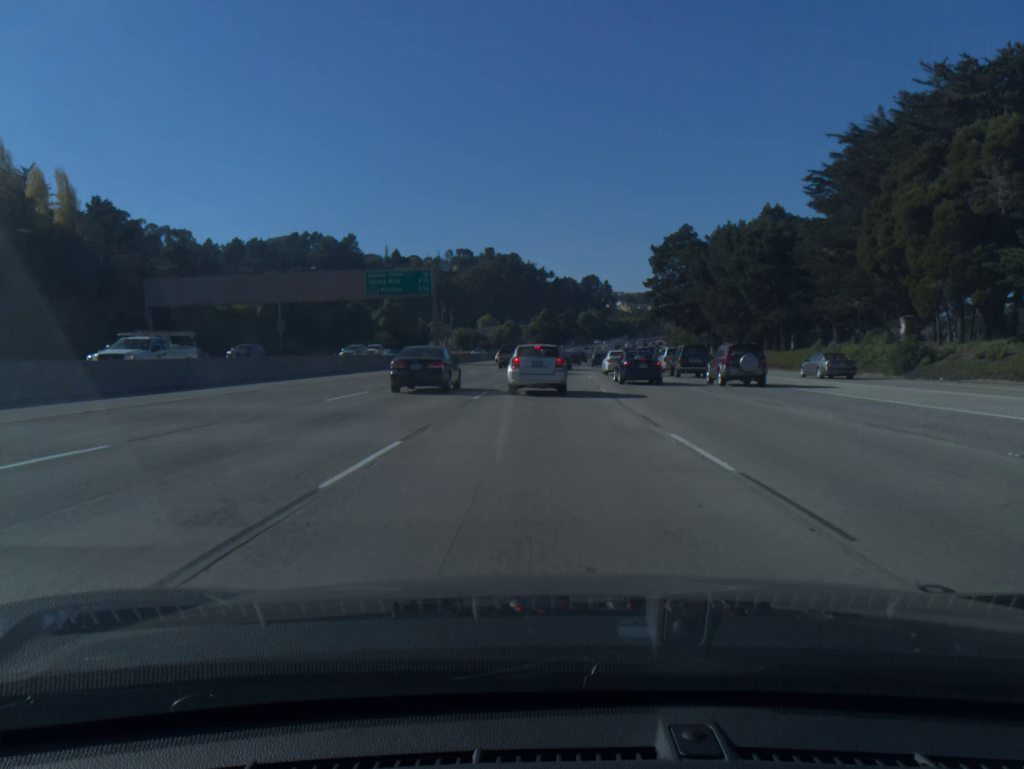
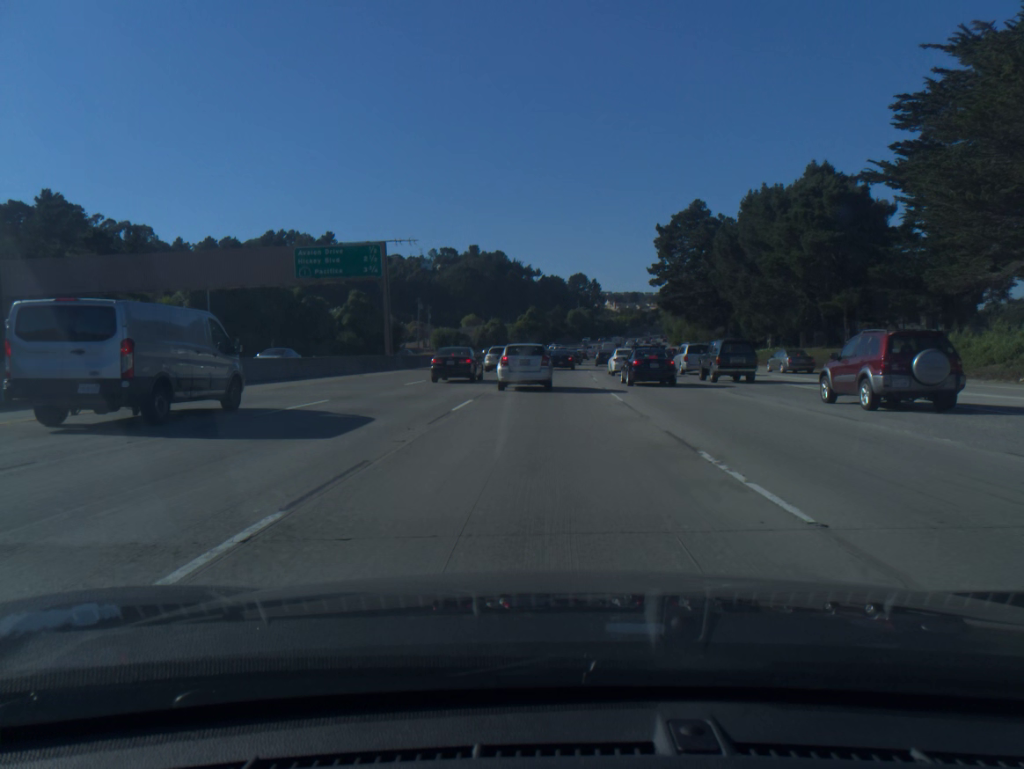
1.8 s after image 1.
(+0.1, +19.6) m; +1°
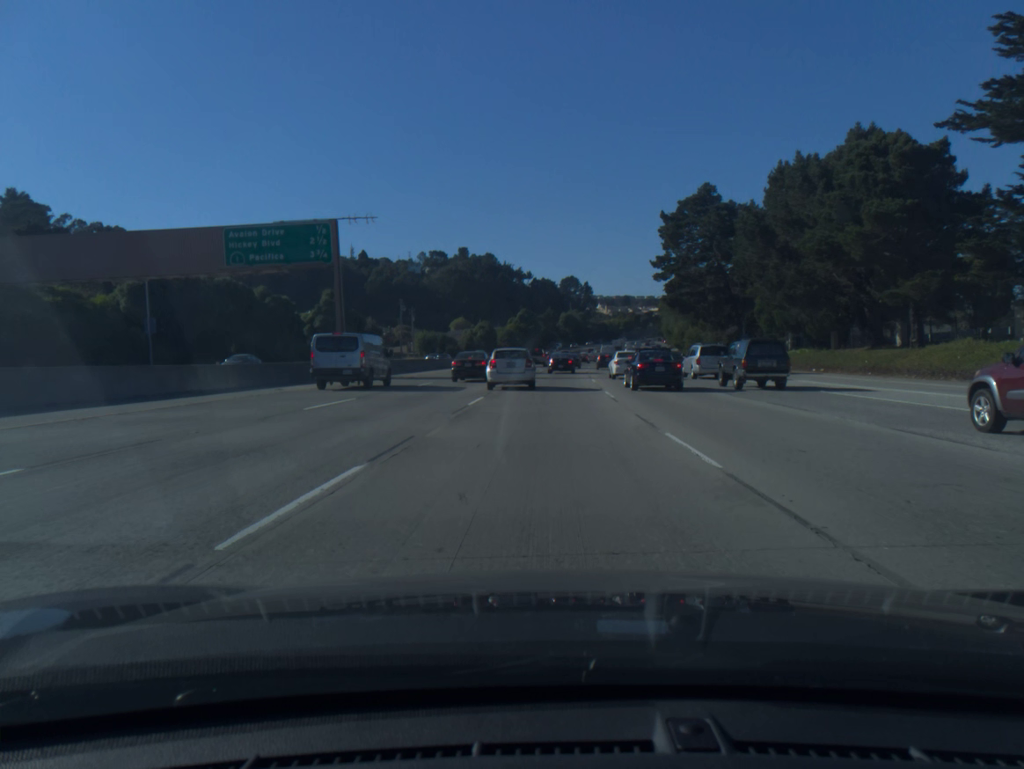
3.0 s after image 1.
(+0.1, +11.8) m; +1°
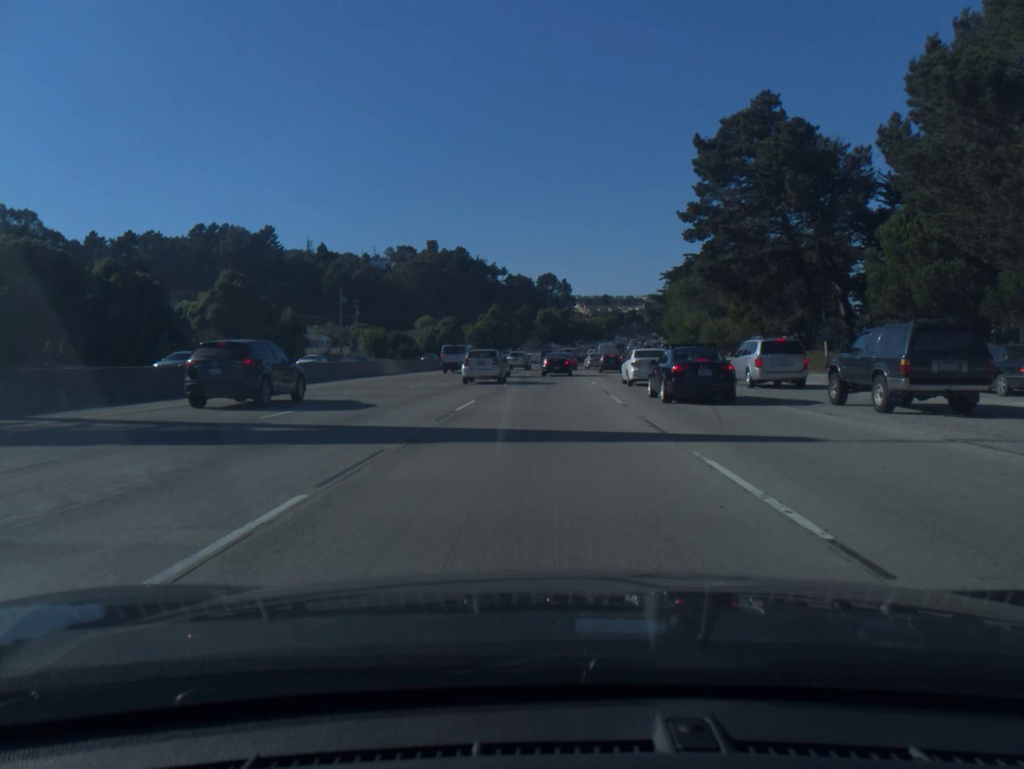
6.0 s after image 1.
(+0.4, +31.1) m; +2°
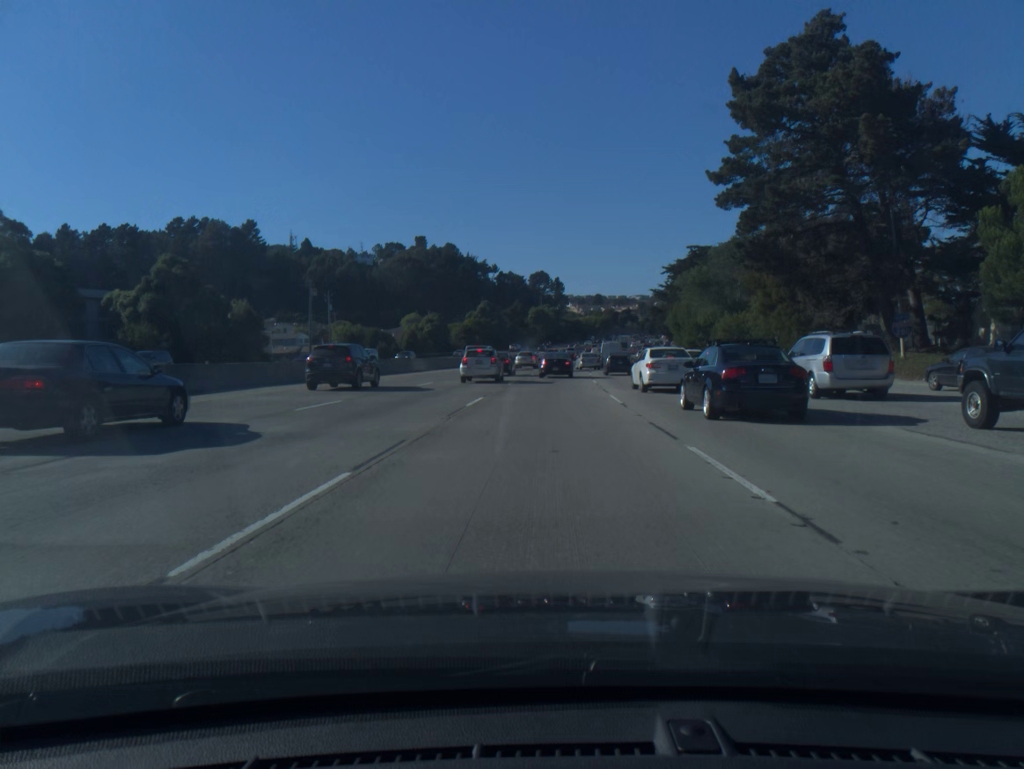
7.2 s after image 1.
(+0.1, +13.3) m; +1°
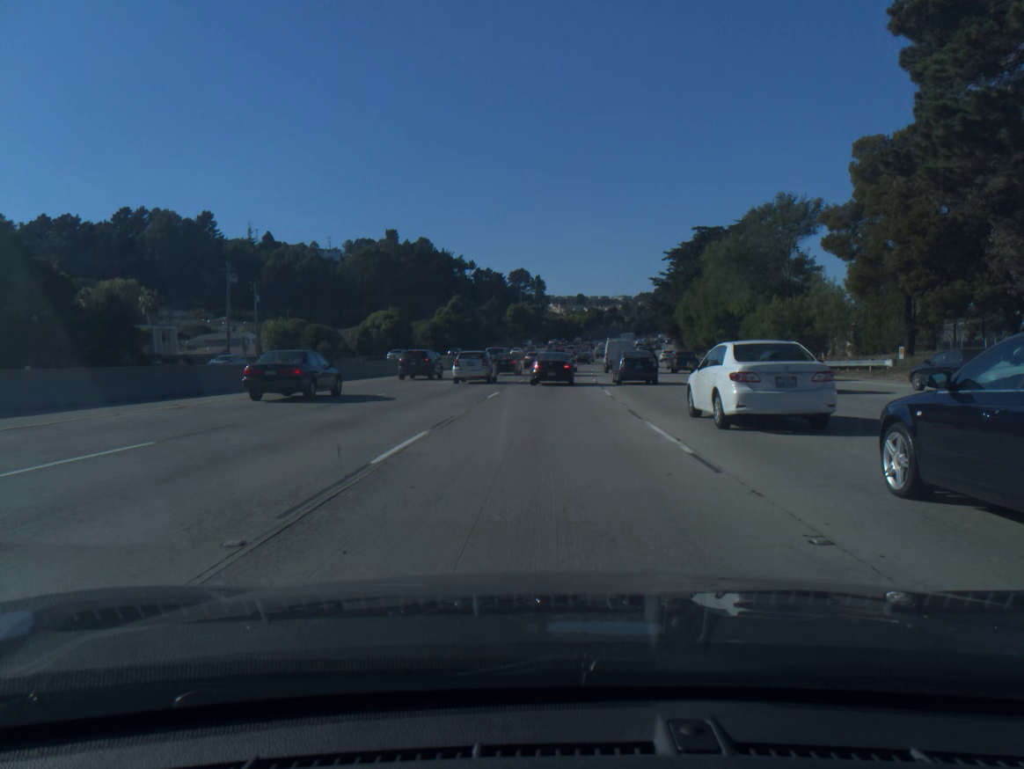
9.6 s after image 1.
(+0.3, +24.5) m; +1°
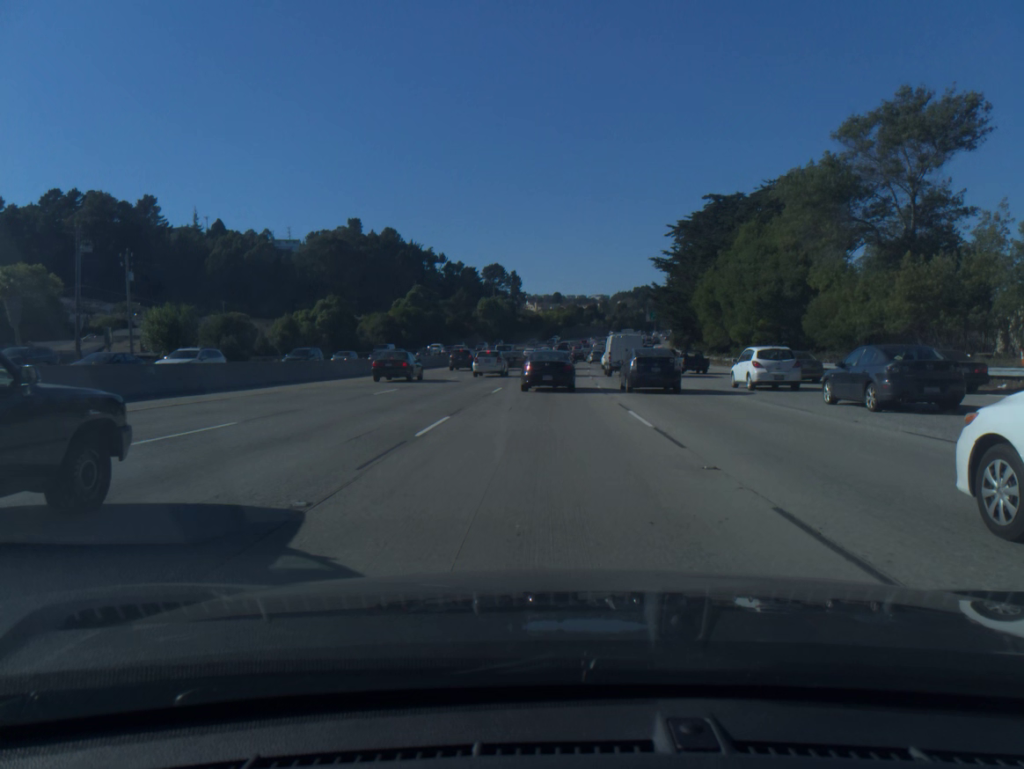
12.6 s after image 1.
(+0.4, +26.2) m; +2°
